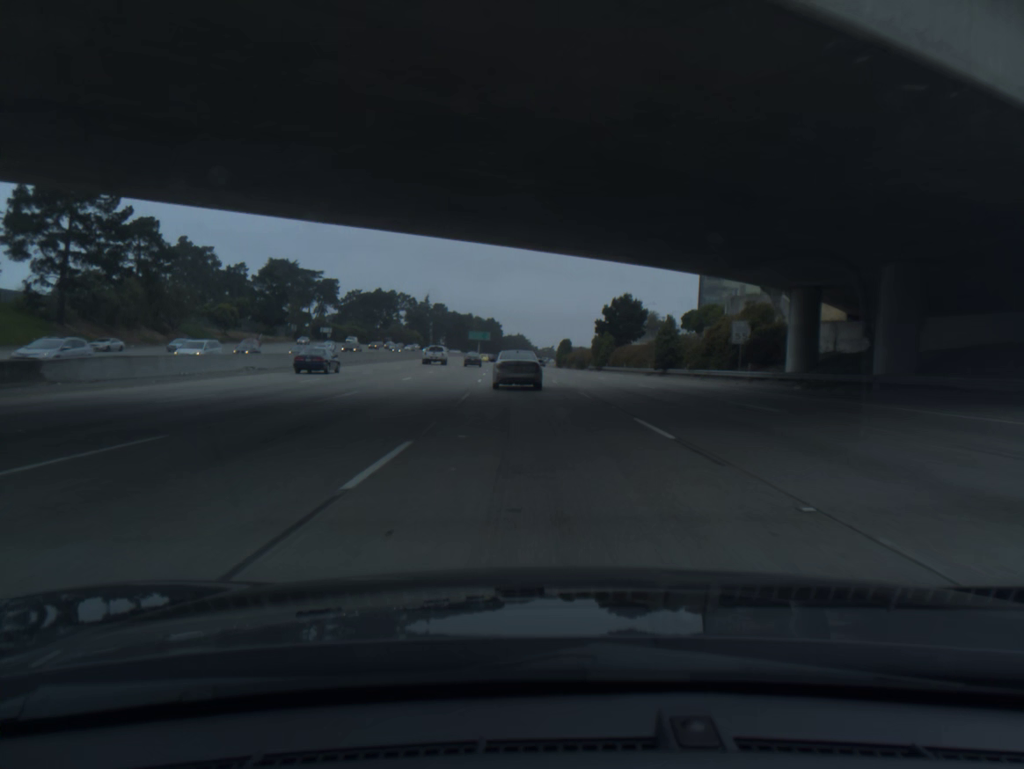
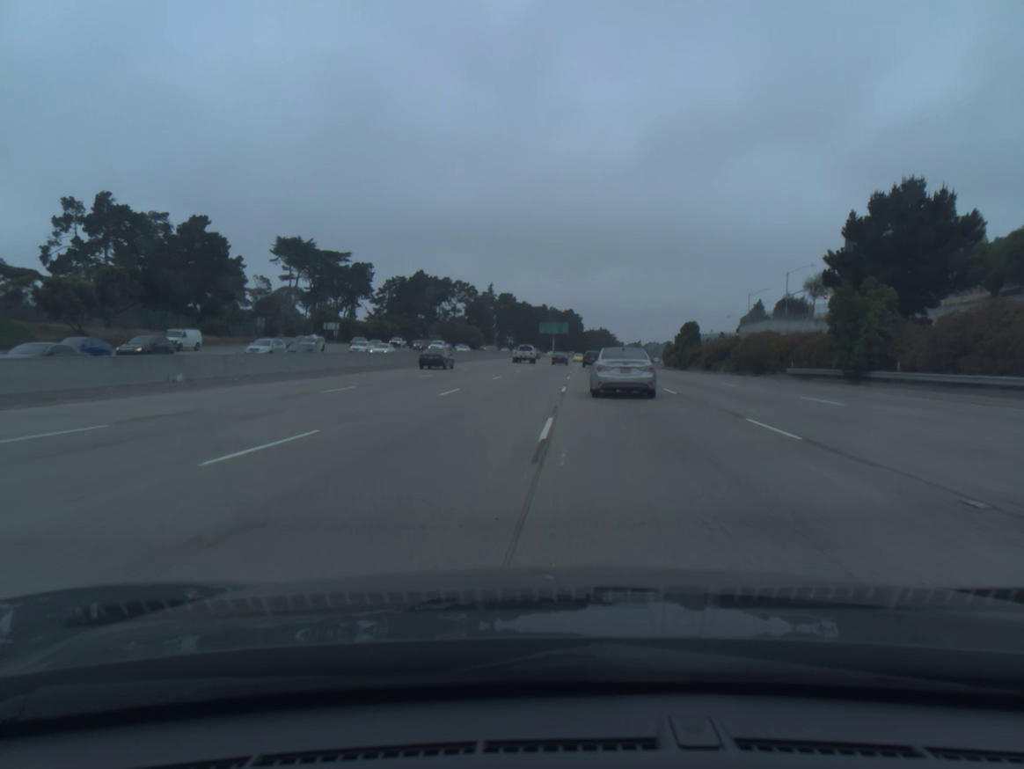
(-4.0, +67.6) m; -6°
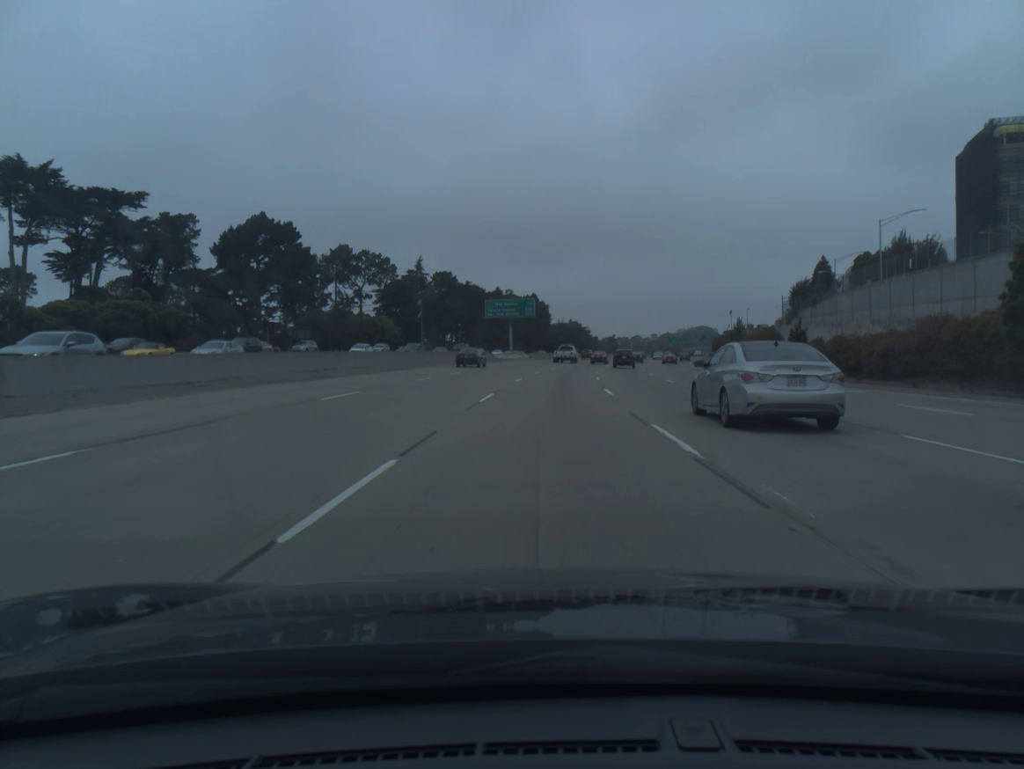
(+1.7, +88.8) m; +3°
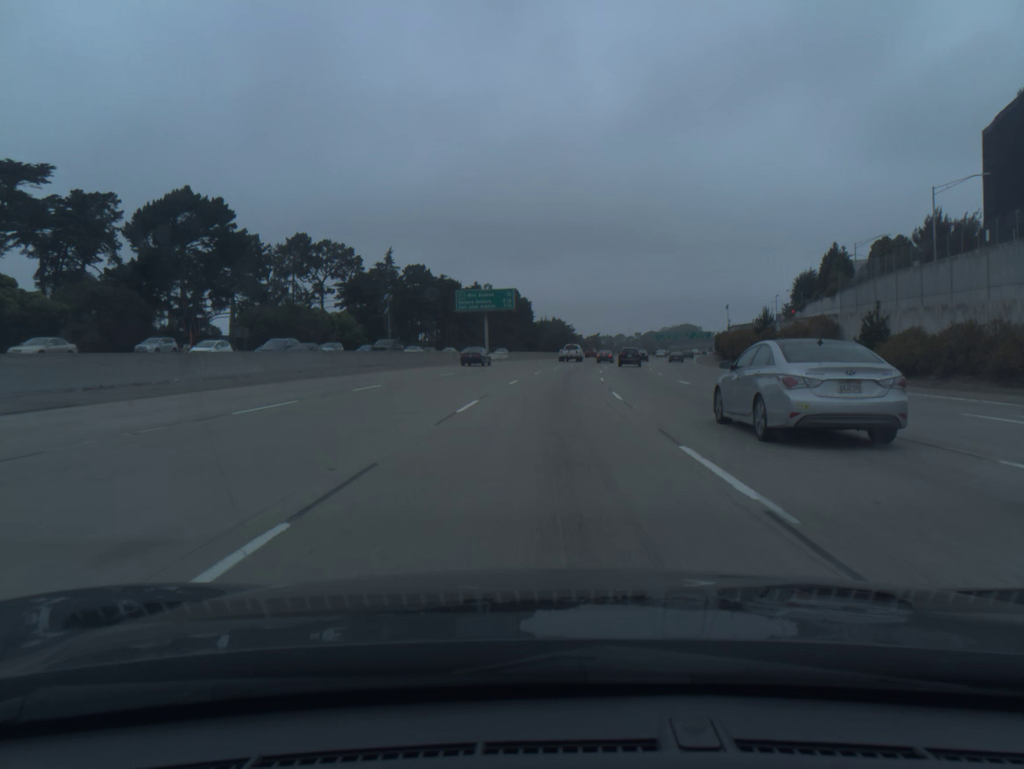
(+0.2, +17.8) m; +1°
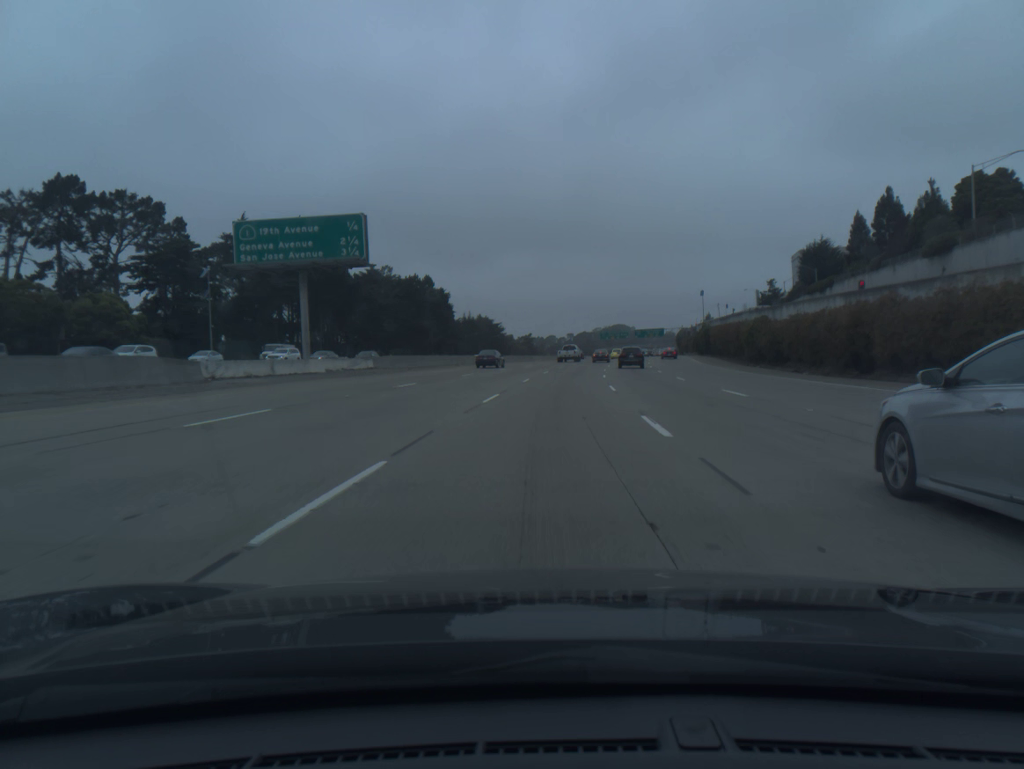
(+2.2, +53.6) m; +5°
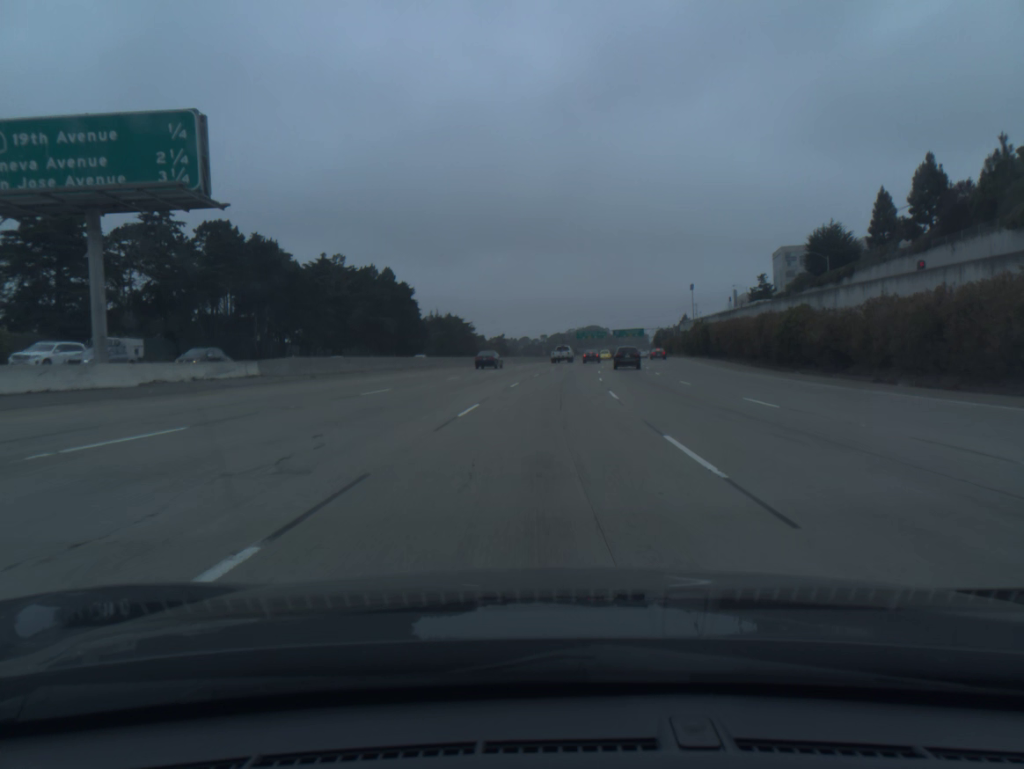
(+0.3, +18.1) m; +2°
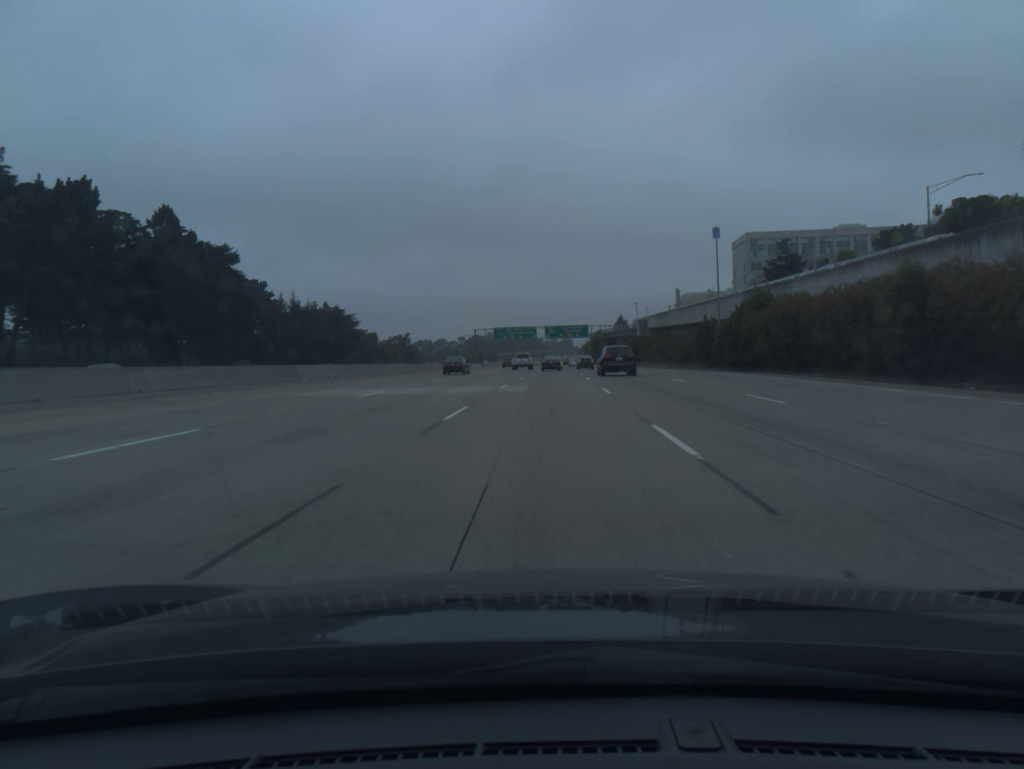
(+3.9, +72.2) m; +6°
